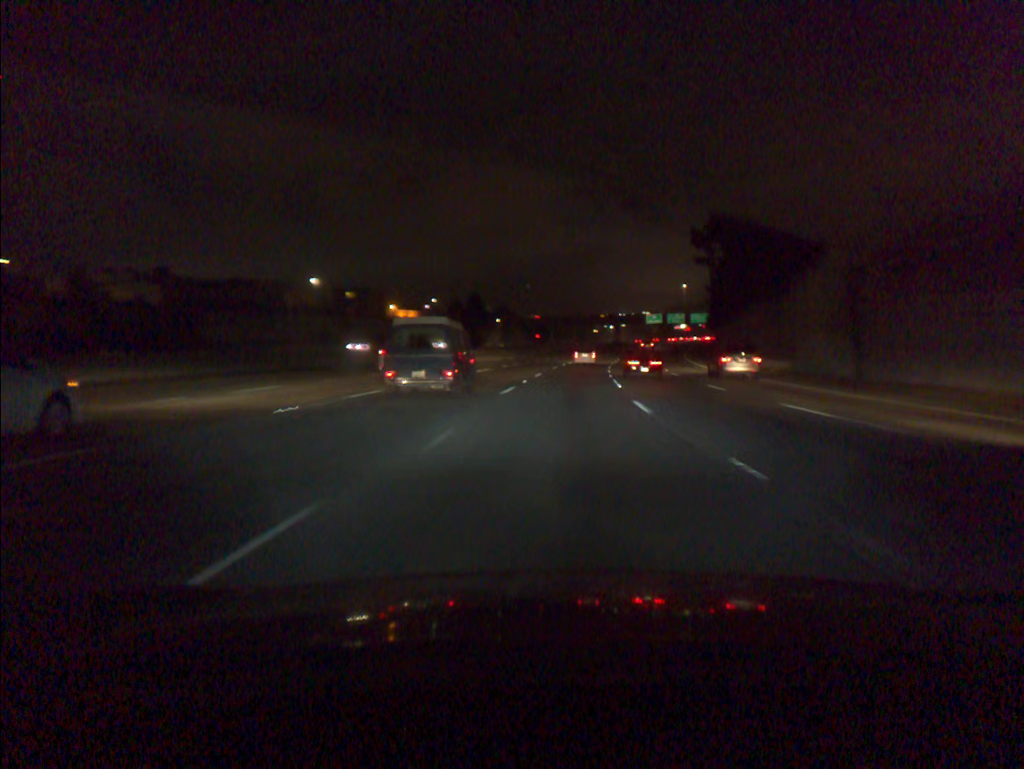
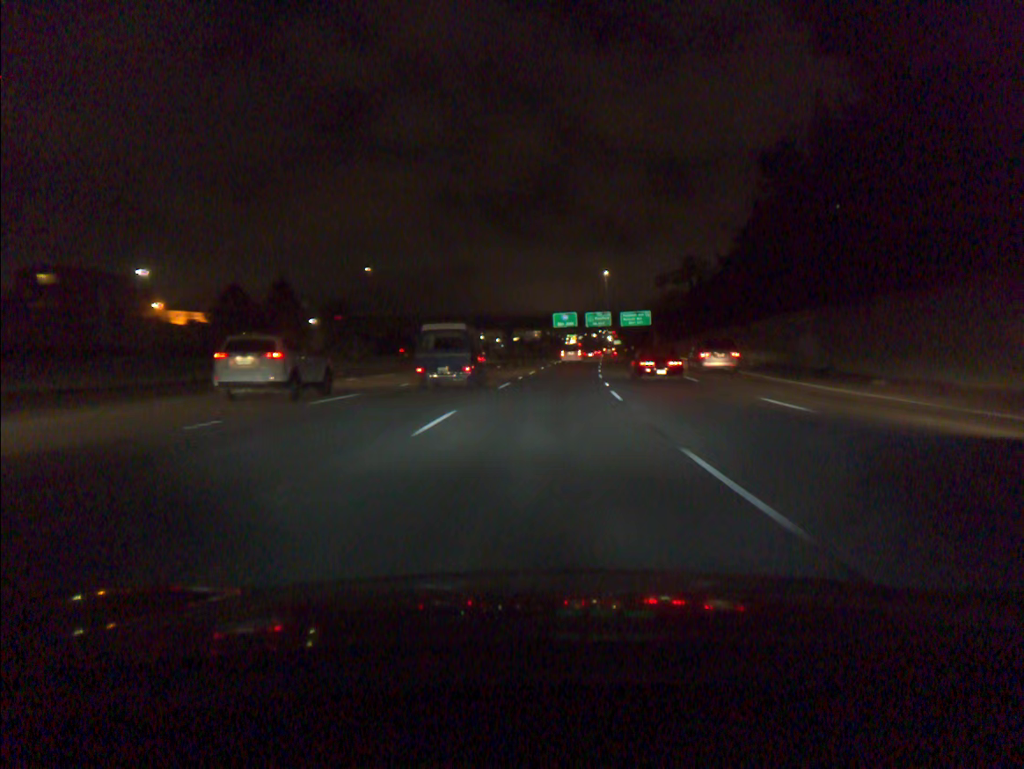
(+6.7, +83.6) m; +9°
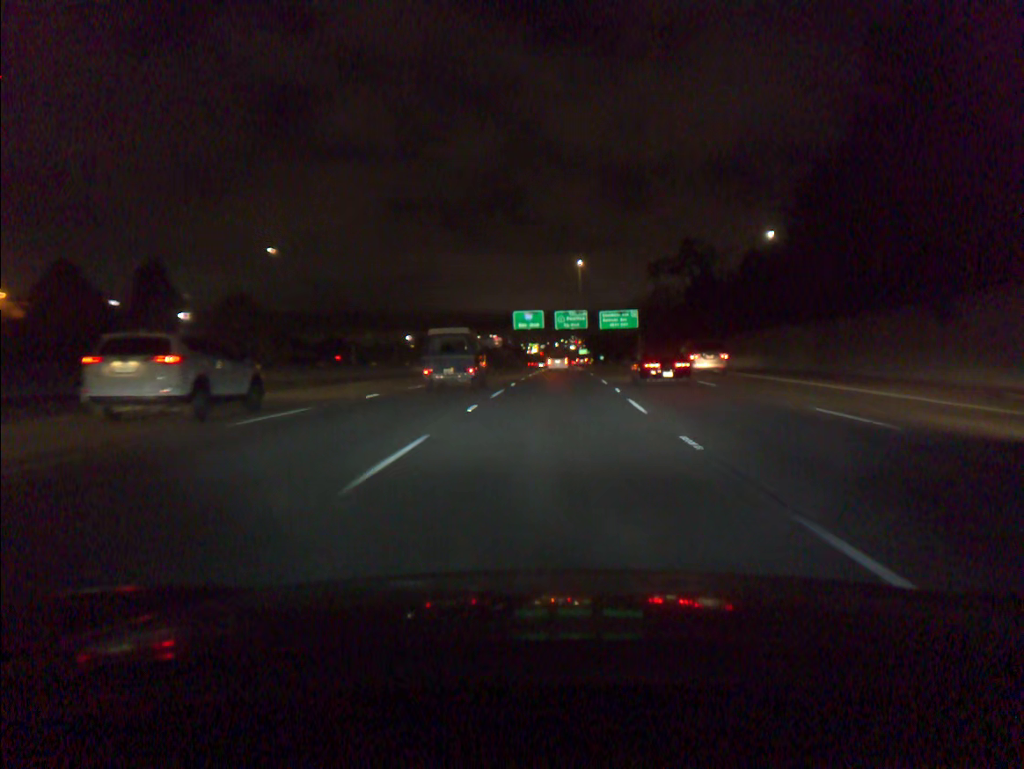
(+0.8, +33.6) m; +3°
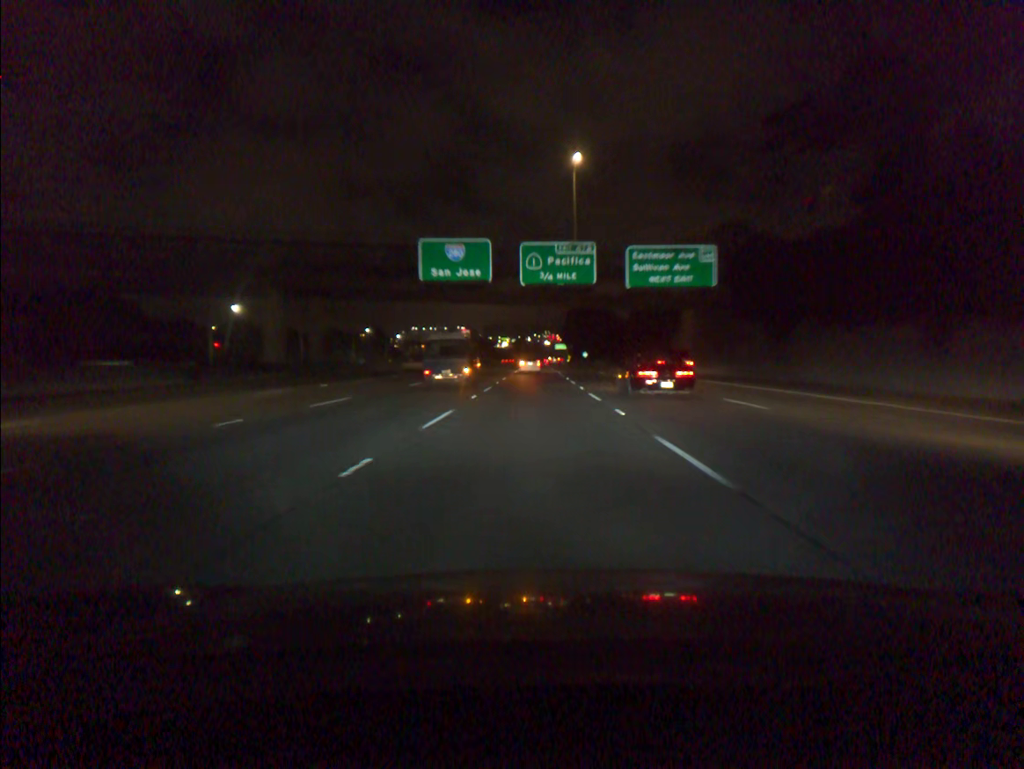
(+2.0, +67.0) m; +2°
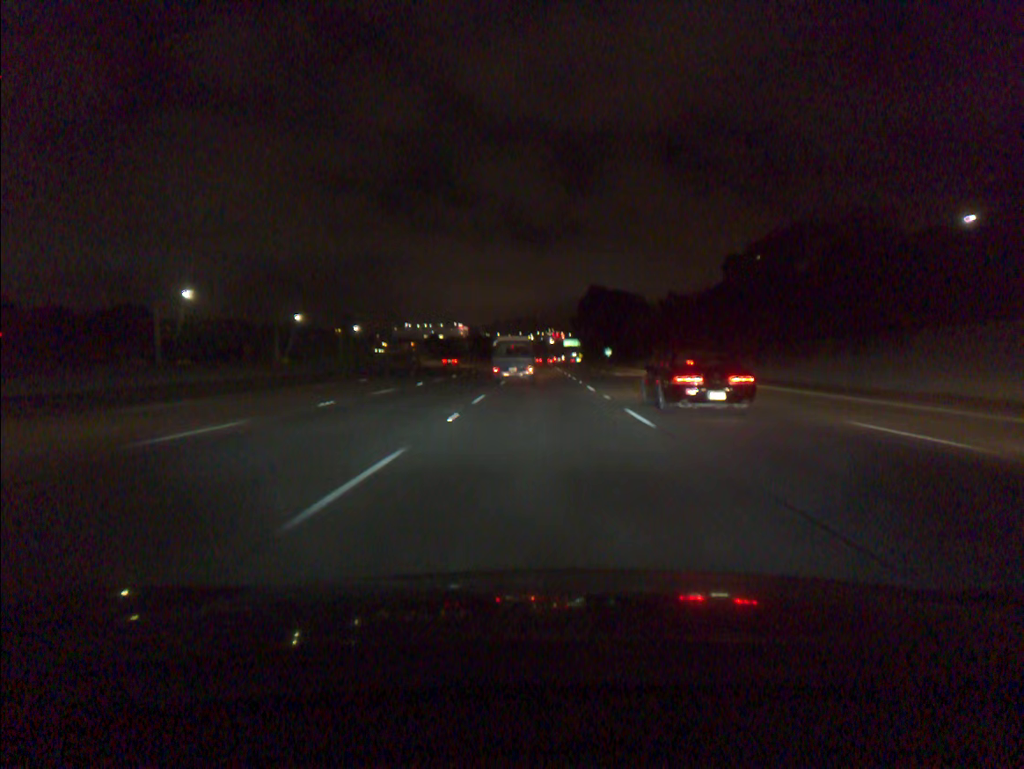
(-0.3, +67.4) m; 0°
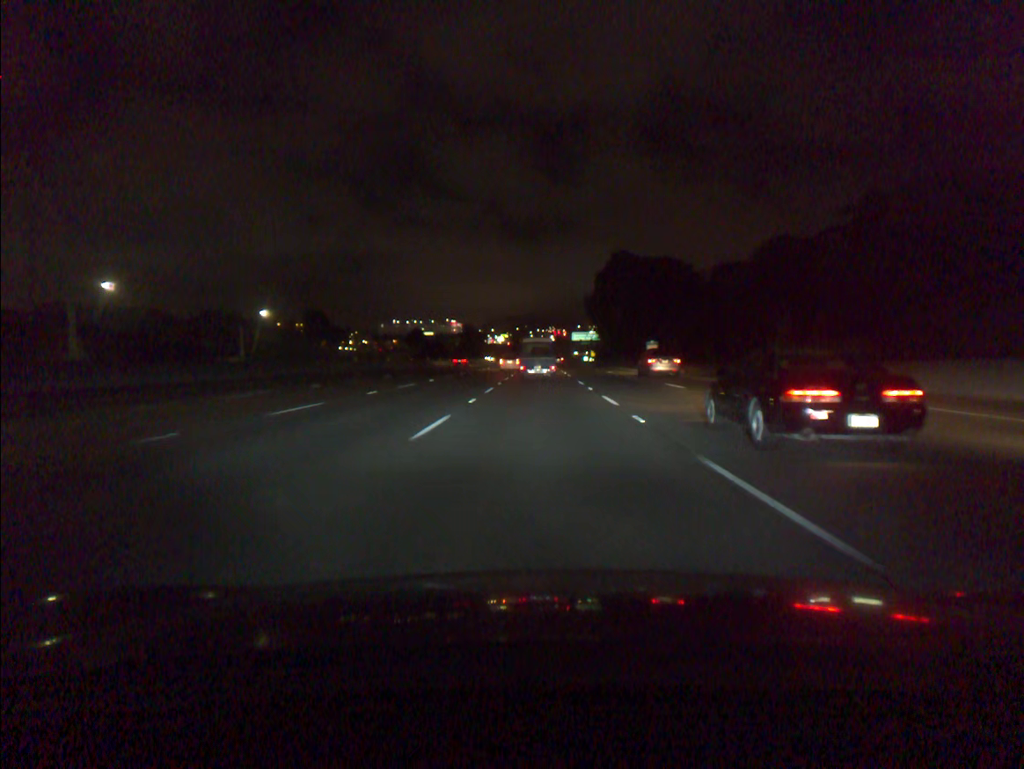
(+0.1, +67.5) m; 0°
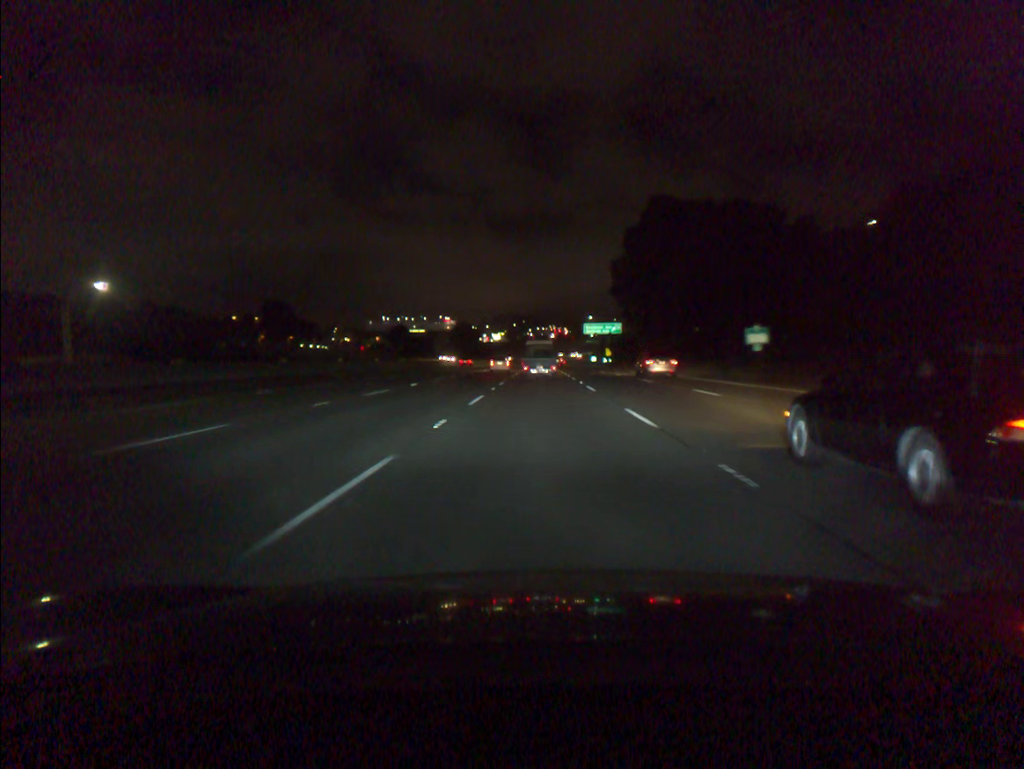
(0.0, +50.1) m; 0°
